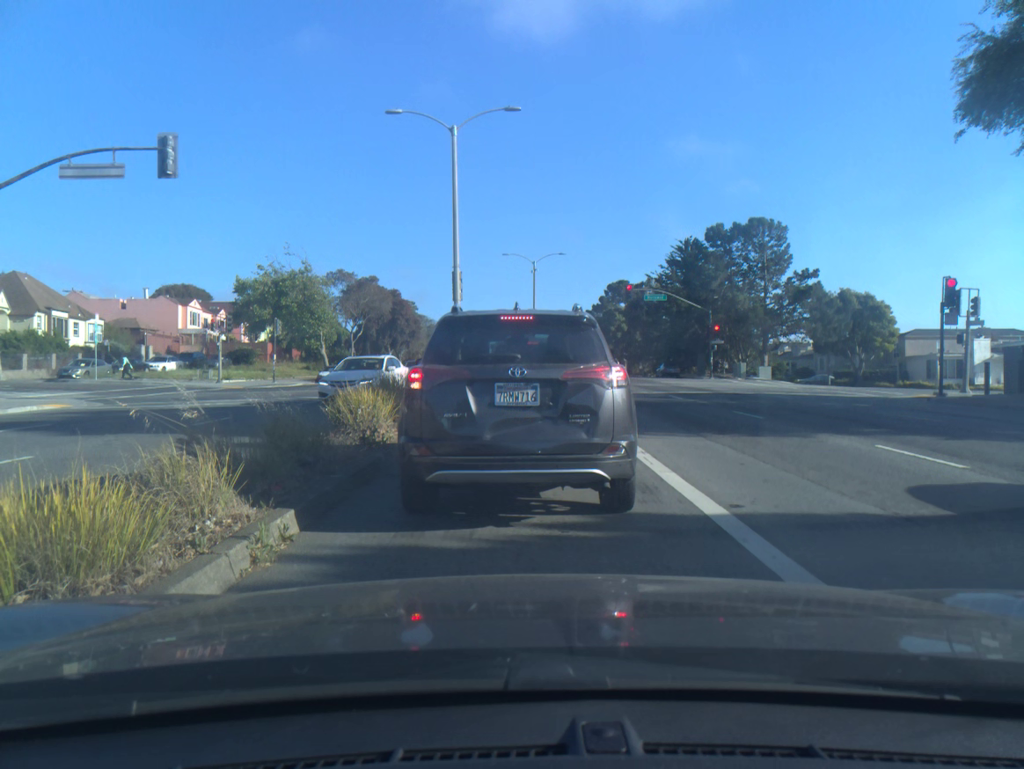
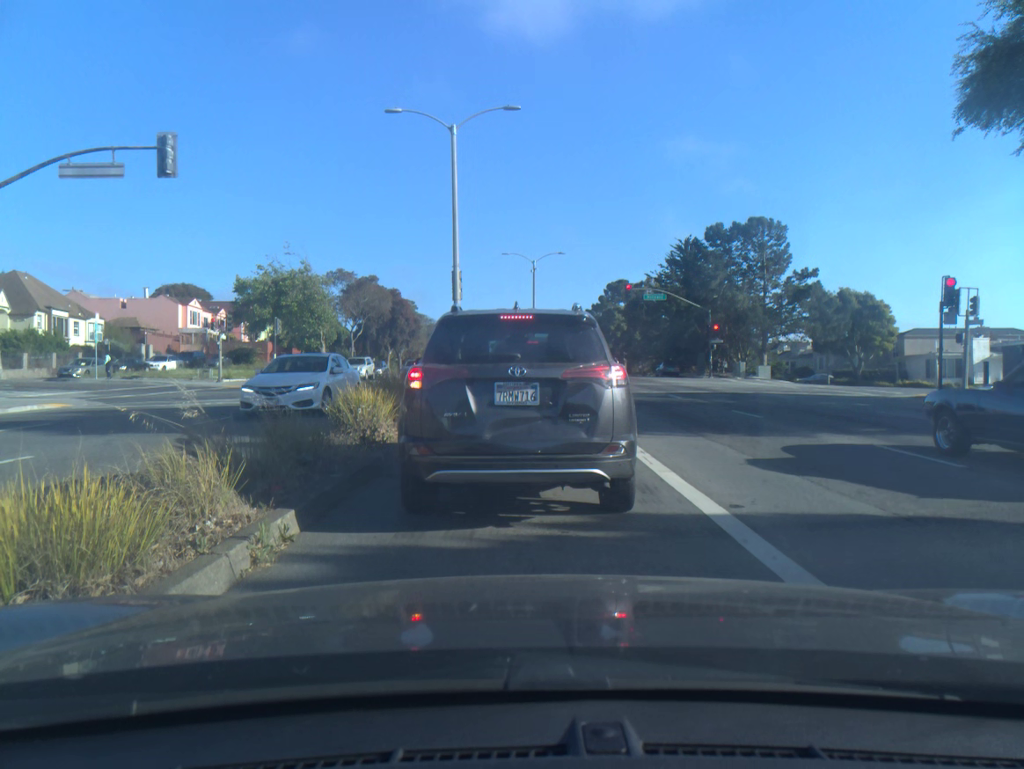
(0.0, 0.0) m; 0°
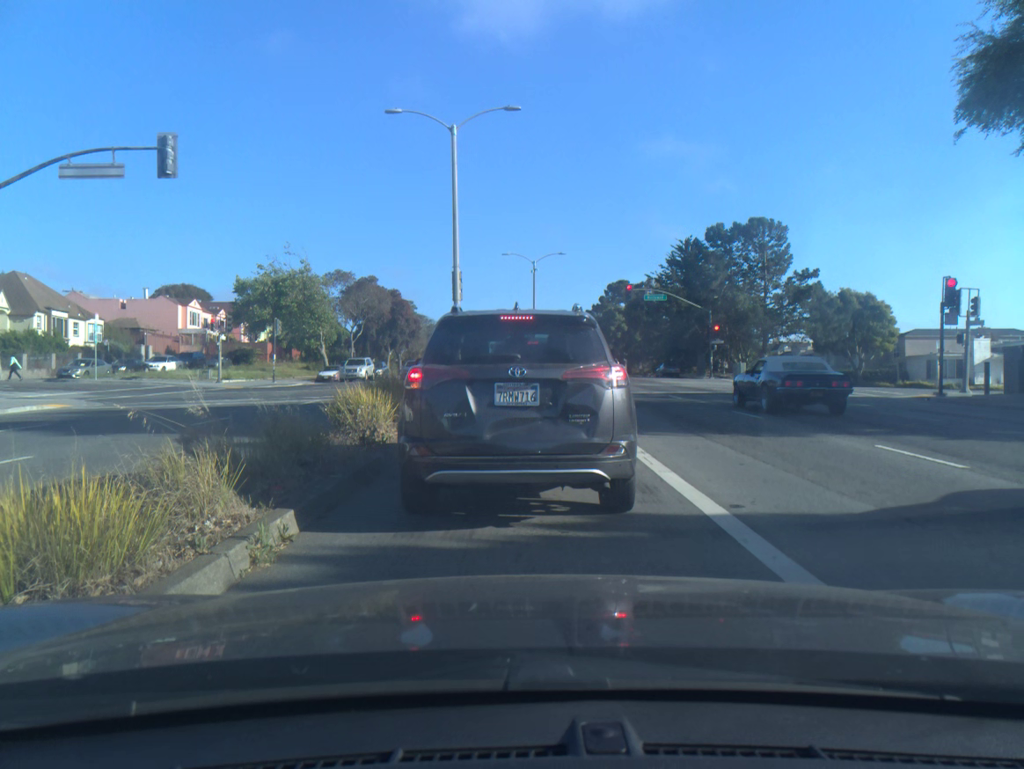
(0.0, 0.0) m; 0°
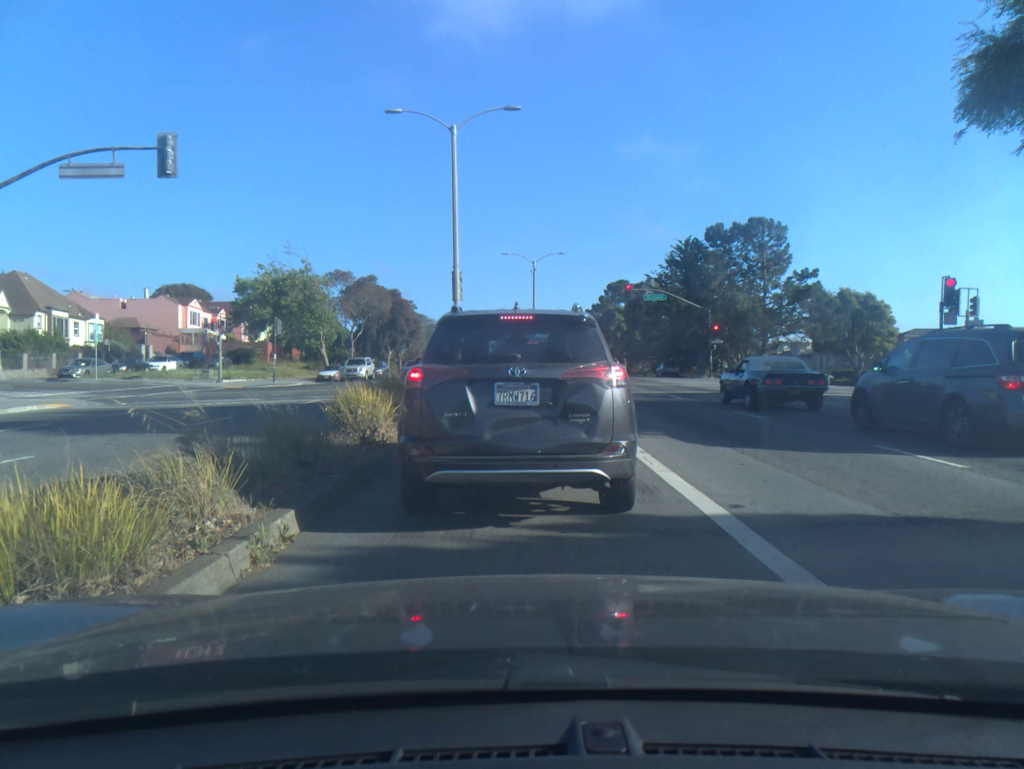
(0.0, 0.0) m; 0°
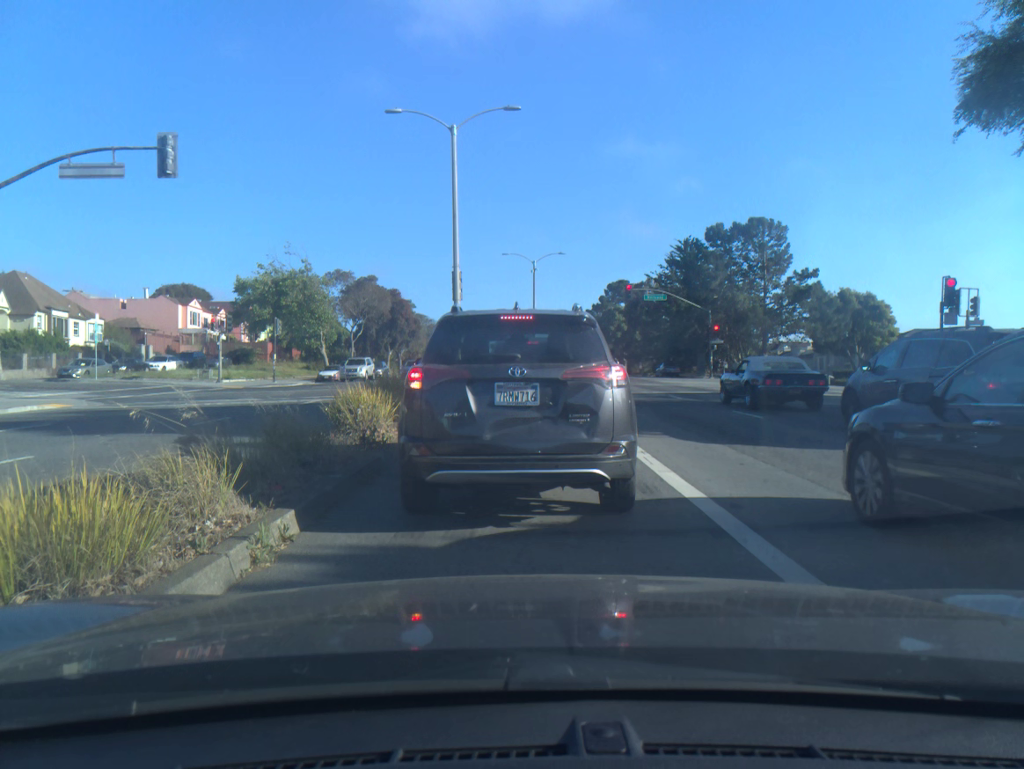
(0.0, 0.0) m; 0°
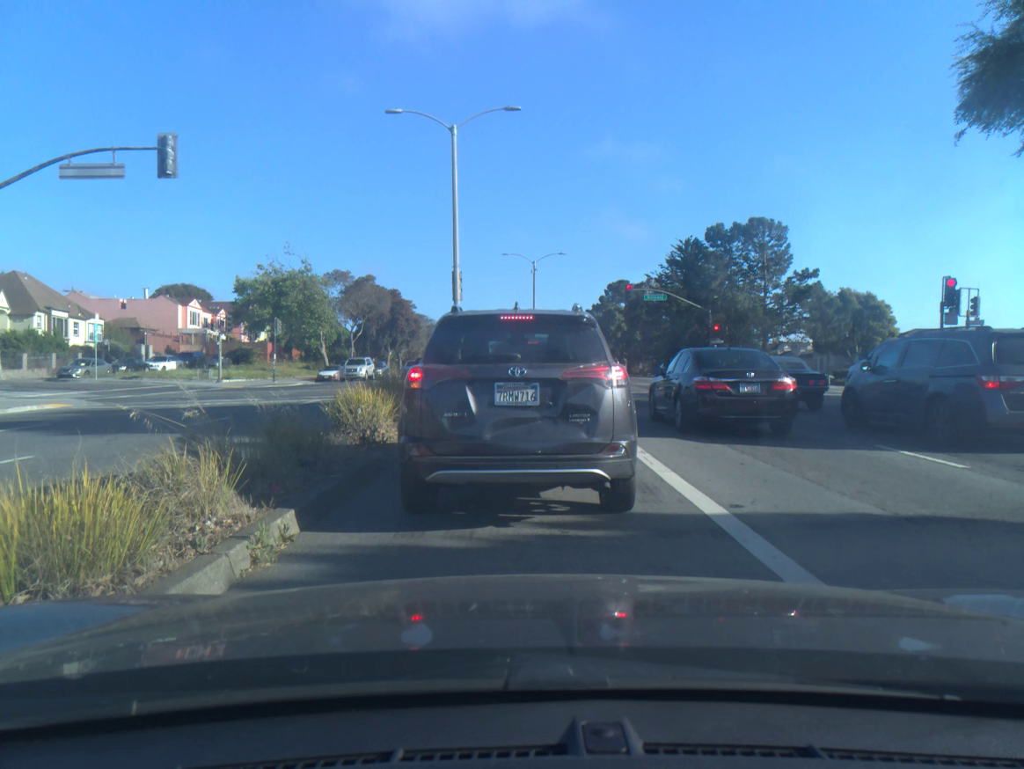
(0.0, 0.0) m; 0°
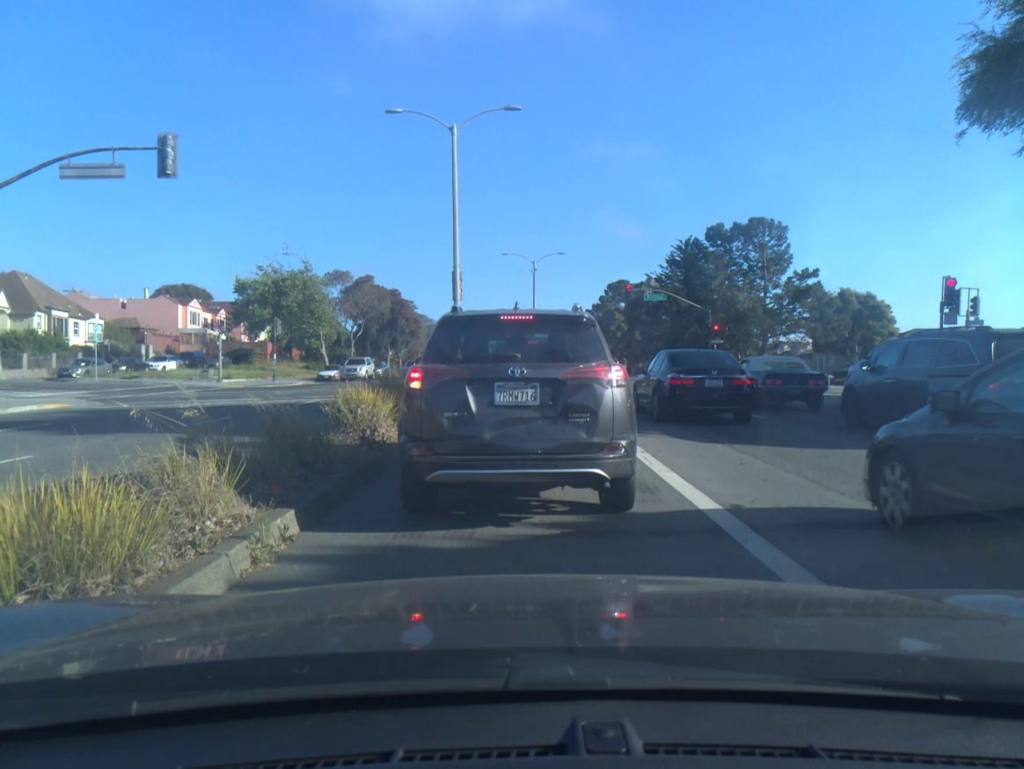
(0.0, 0.0) m; 0°
